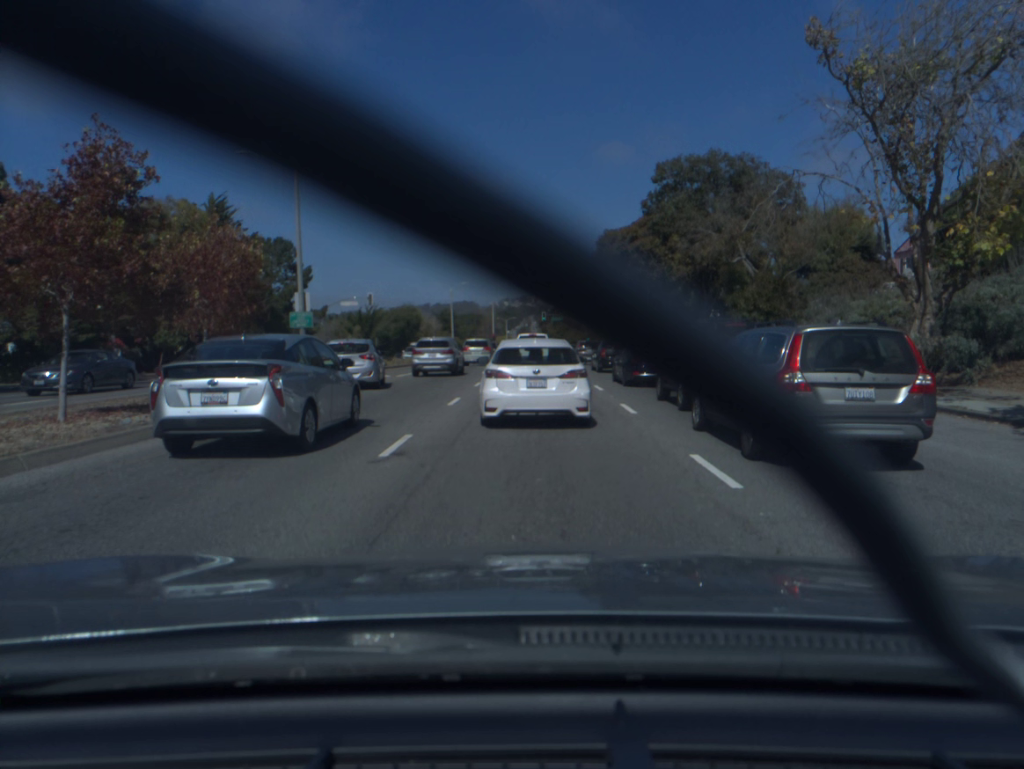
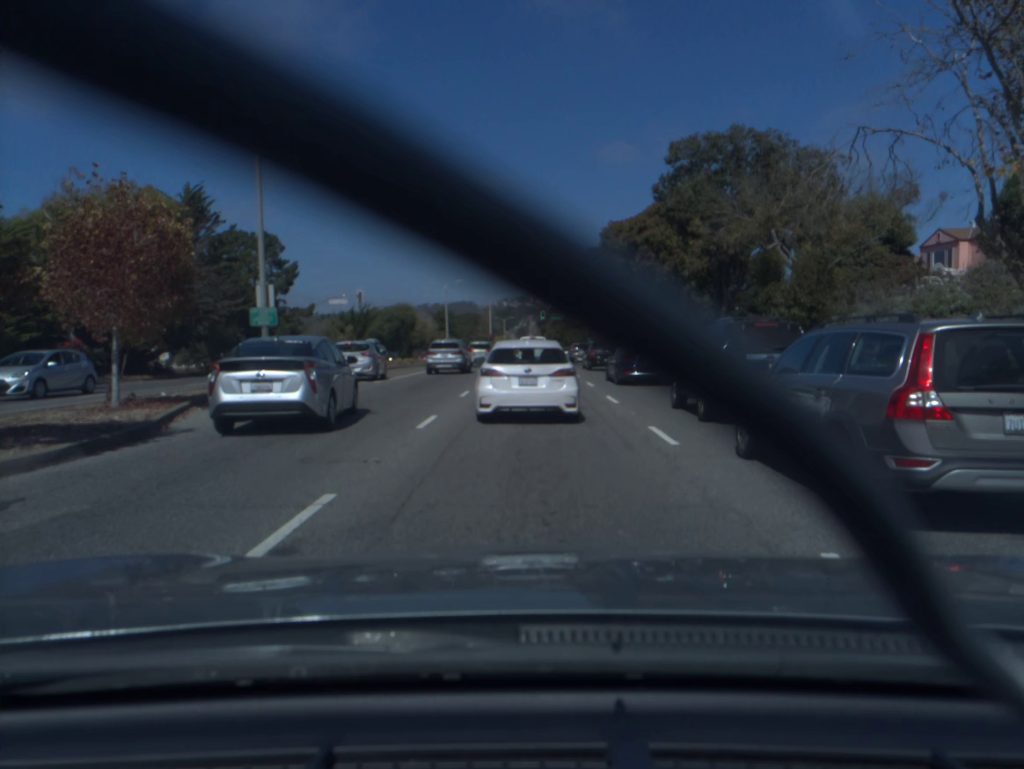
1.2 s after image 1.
(0.0, +4.2) m; +1°
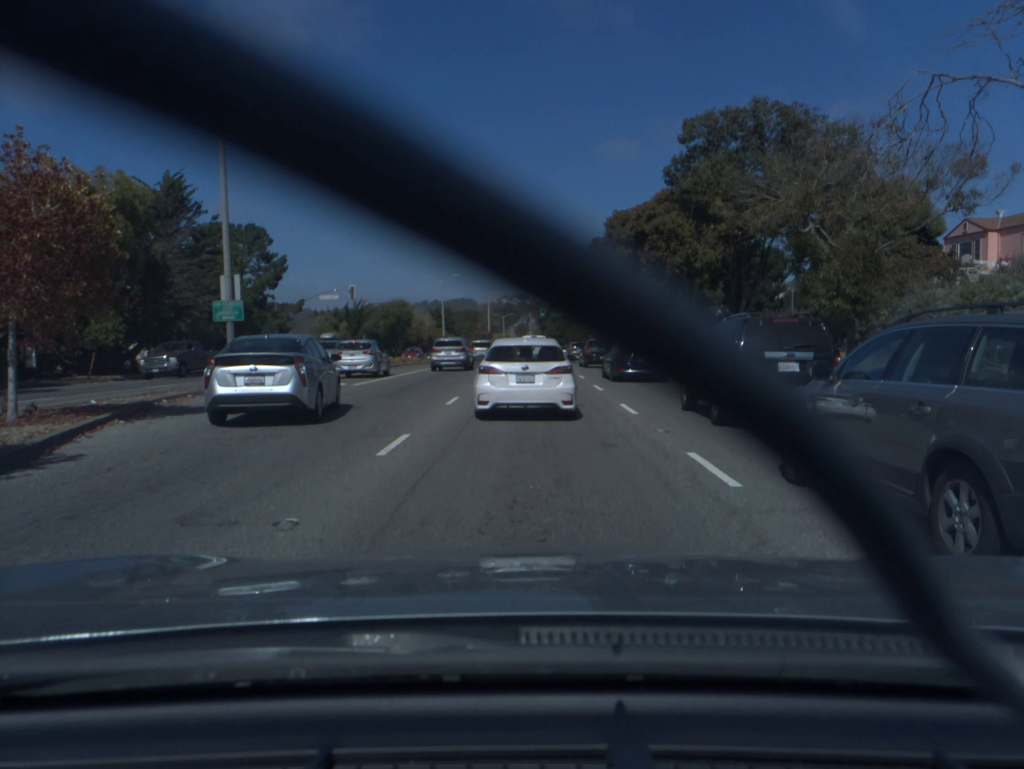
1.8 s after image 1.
(0.0, +3.0) m; 0°
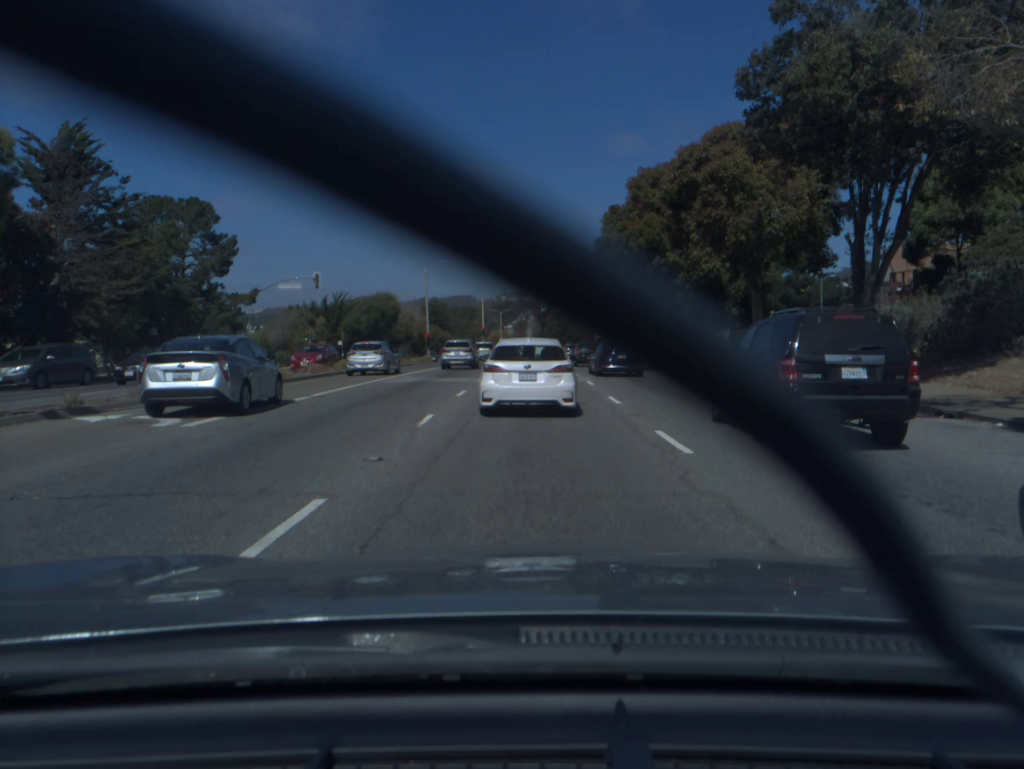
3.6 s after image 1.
(0.0, +11.8) m; 0°
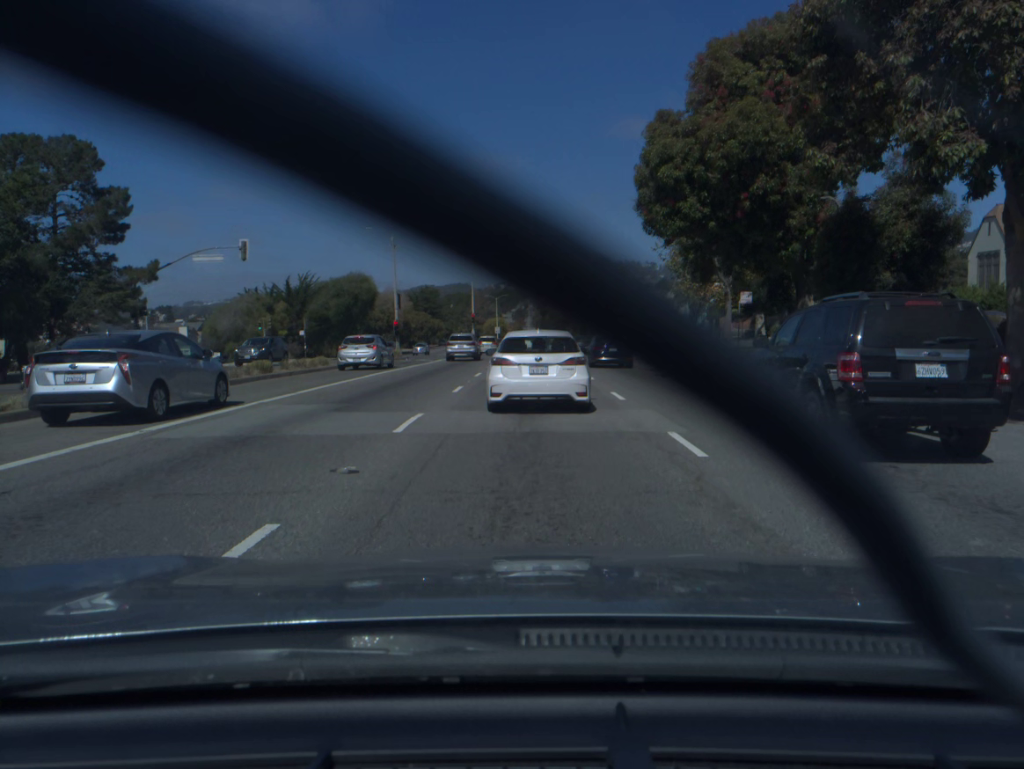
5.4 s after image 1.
(0.0, +15.5) m; 0°
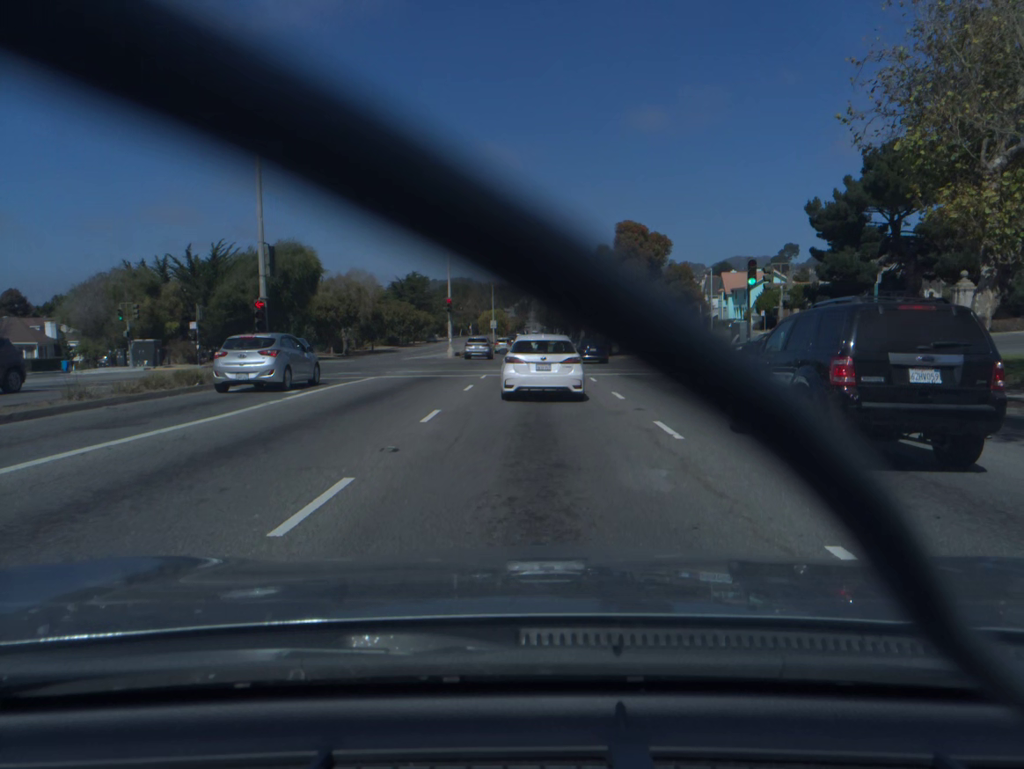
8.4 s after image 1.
(-0.1, +27.9) m; 0°
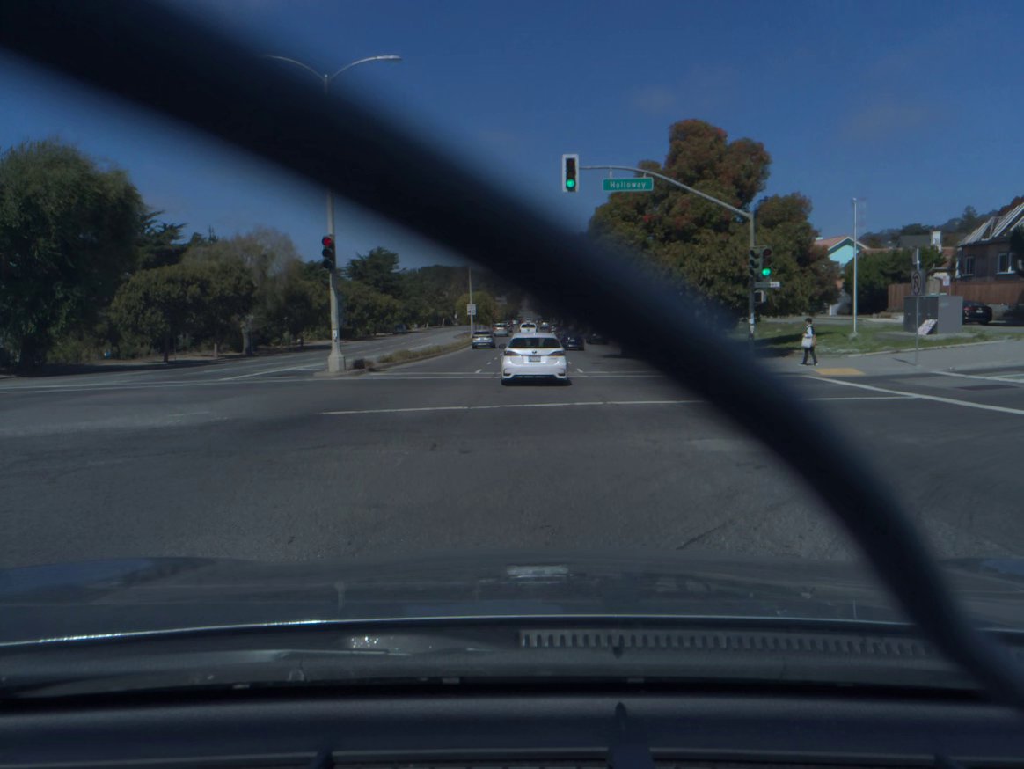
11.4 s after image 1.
(0.0, +31.8) m; 0°
